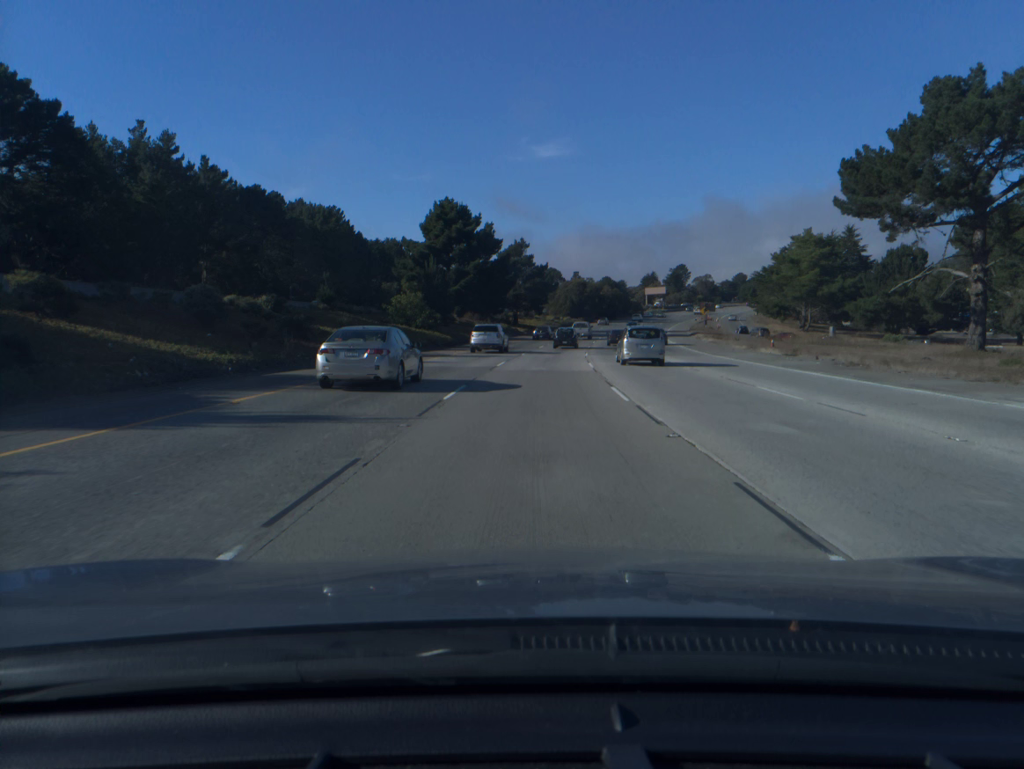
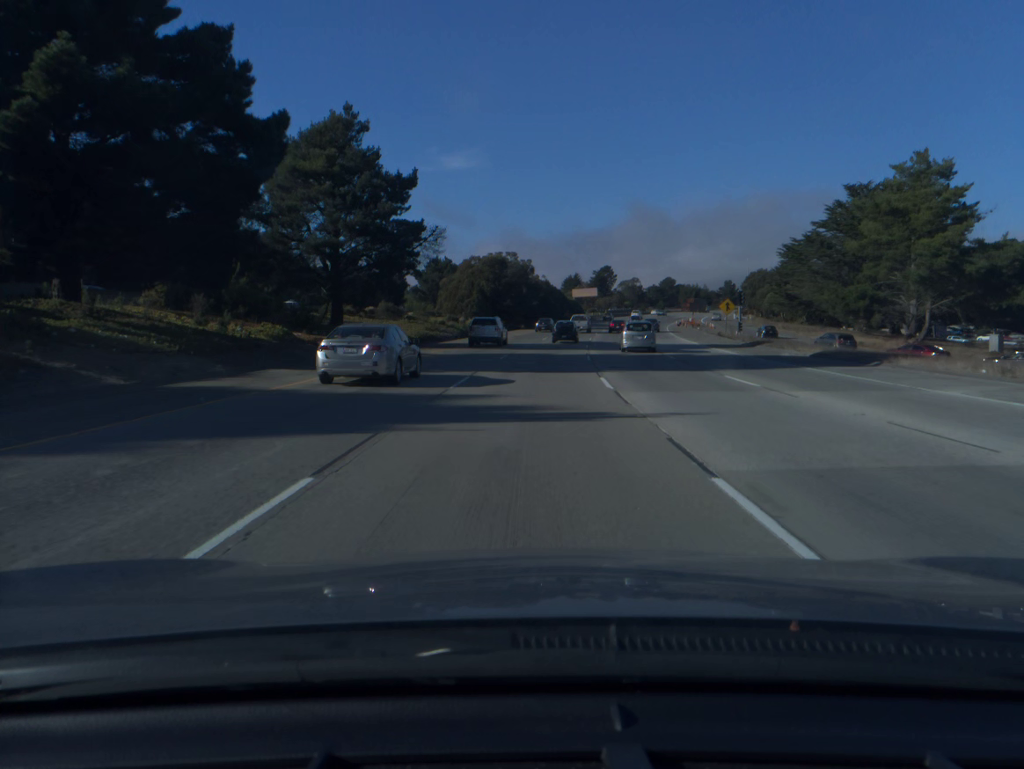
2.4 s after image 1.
(+4.1, +70.4) m; +6°
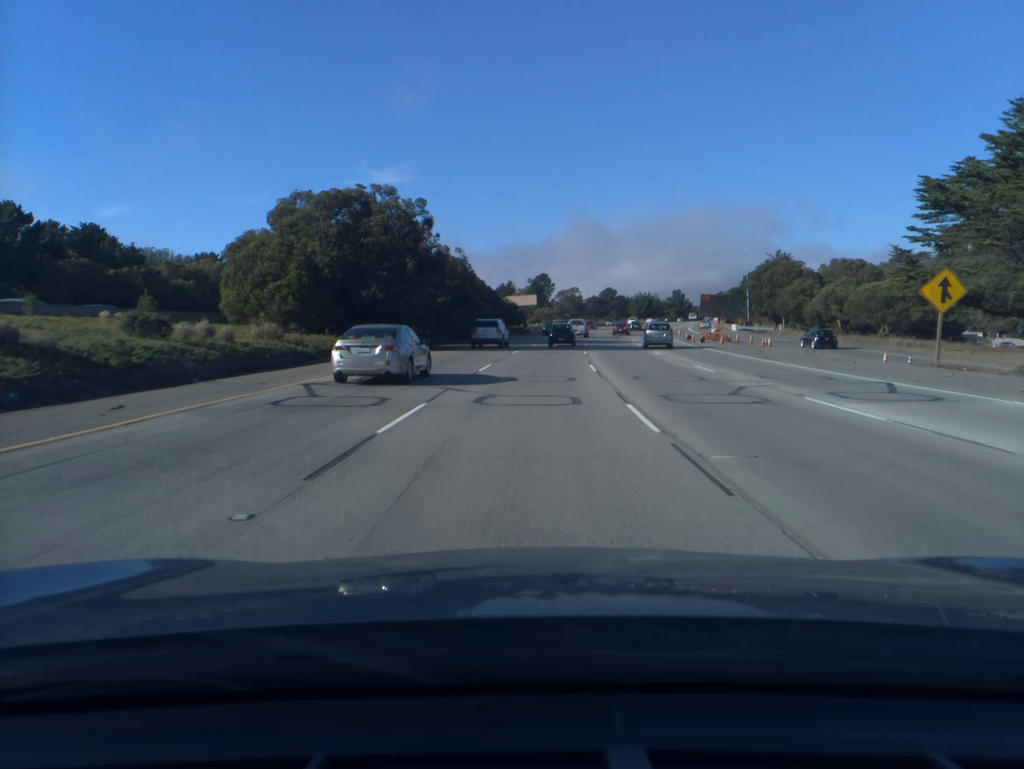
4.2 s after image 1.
(+2.3, +51.5) m; +5°
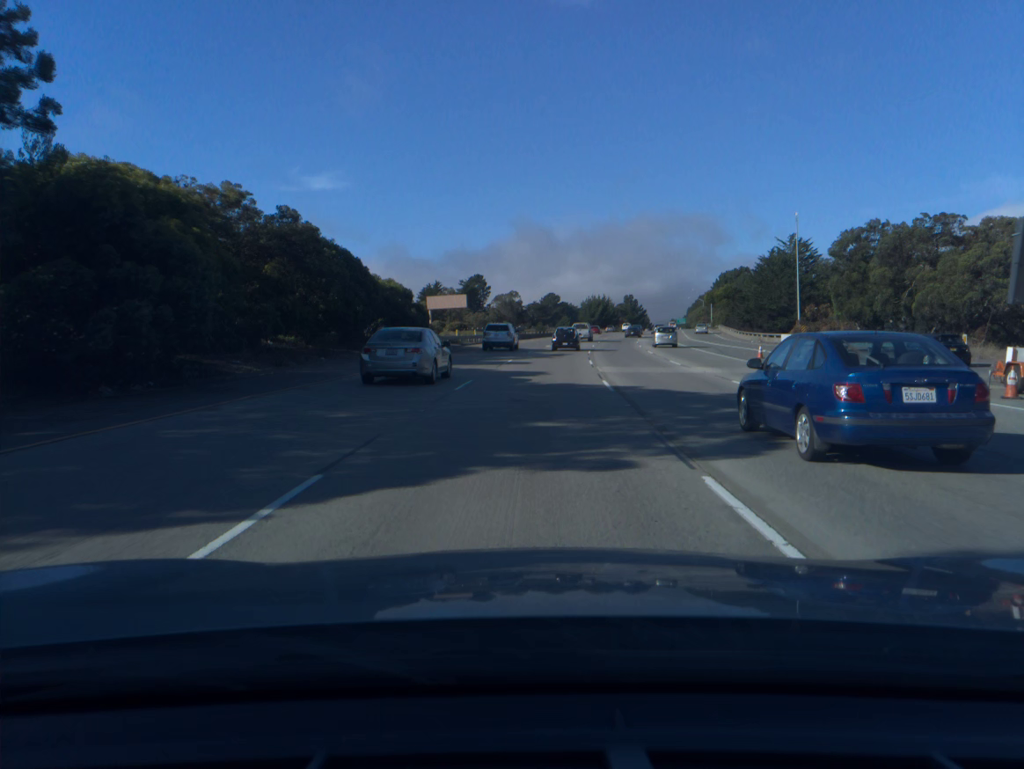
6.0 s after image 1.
(+2.0, +50.4) m; +4°
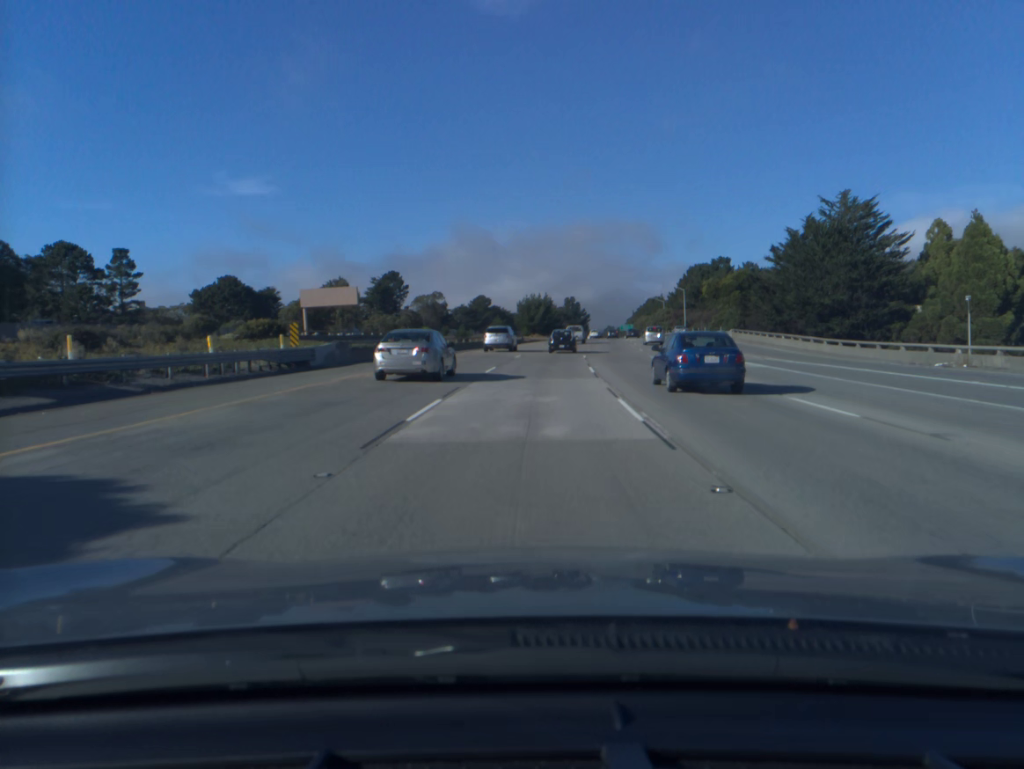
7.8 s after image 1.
(+2.3, +49.7) m; +5°
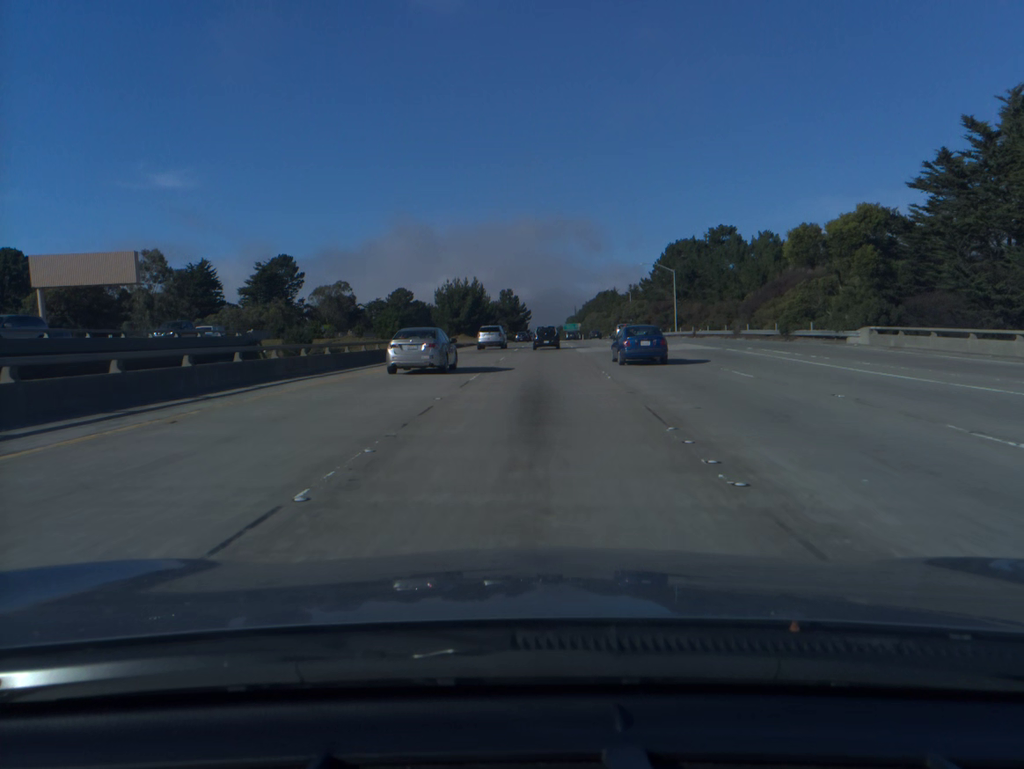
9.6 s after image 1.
(+1.9, +49.5) m; +5°
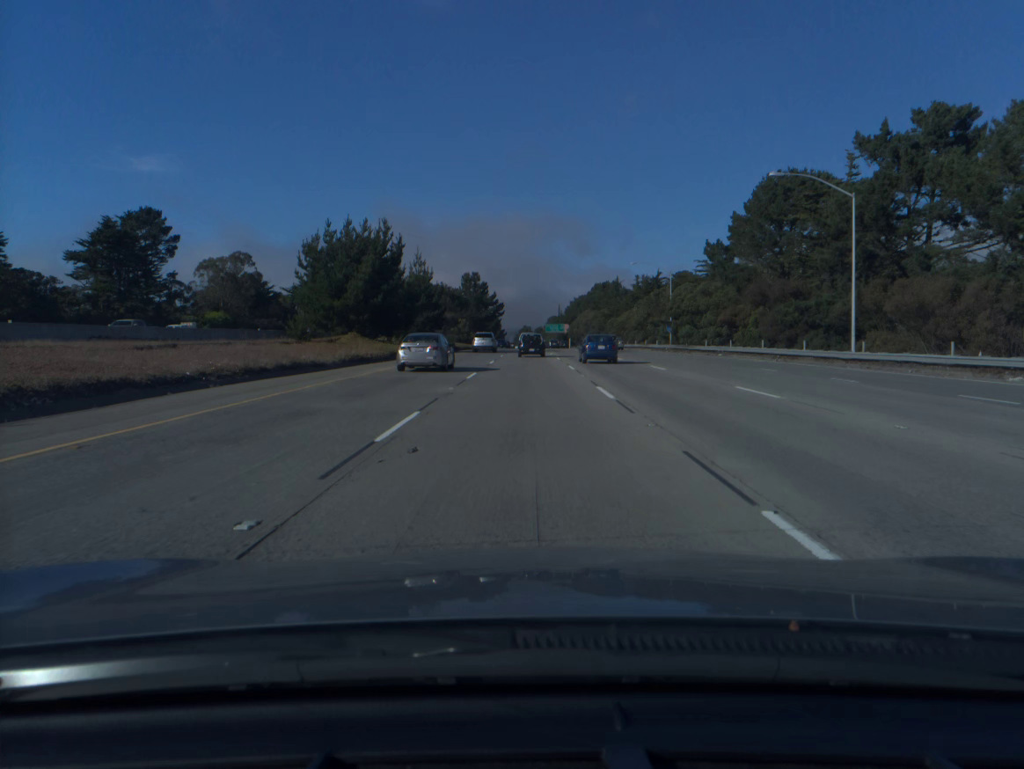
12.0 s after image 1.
(+1.7, +66.2) m; +2°
